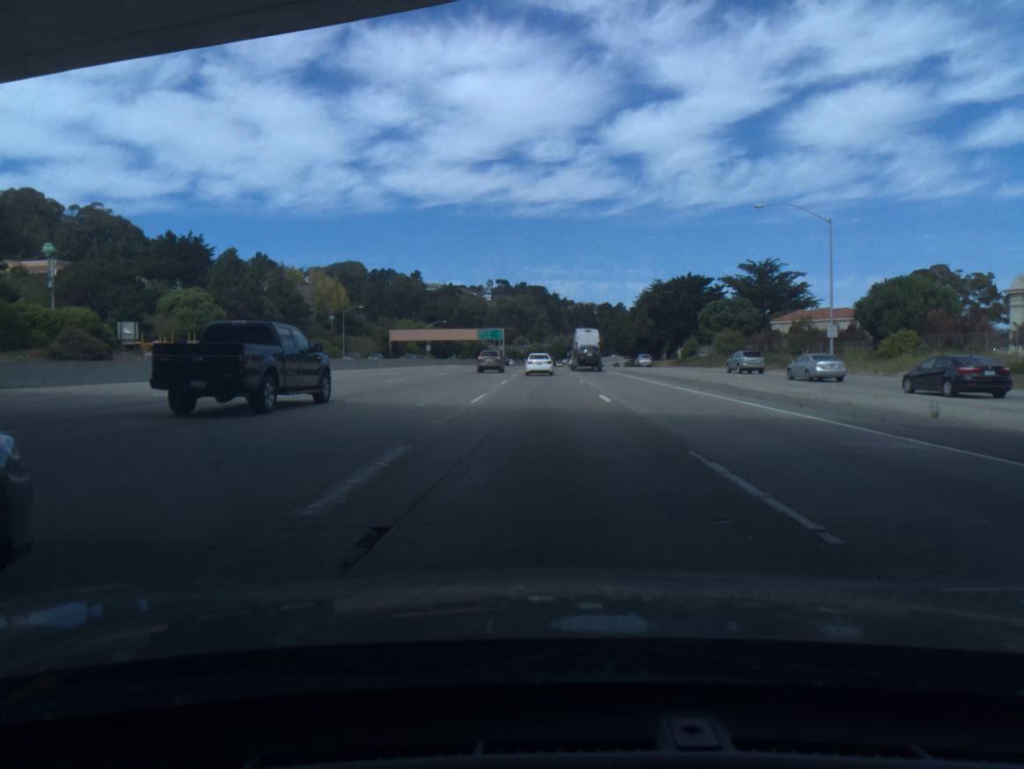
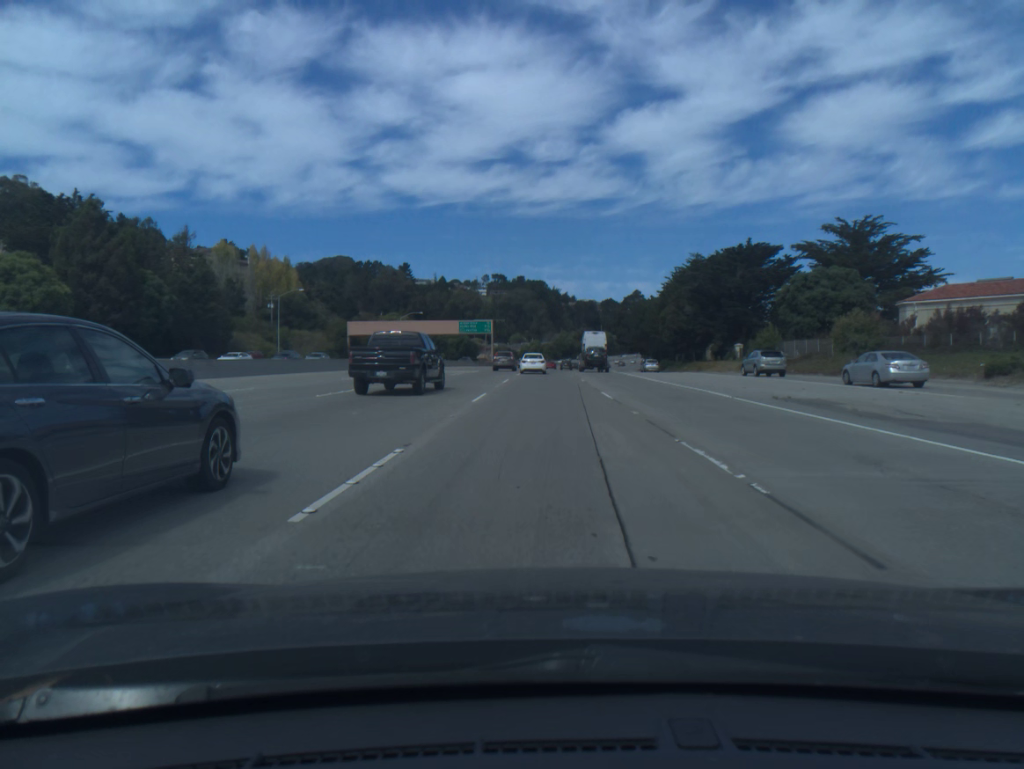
(0.0, +43.3) m; 0°
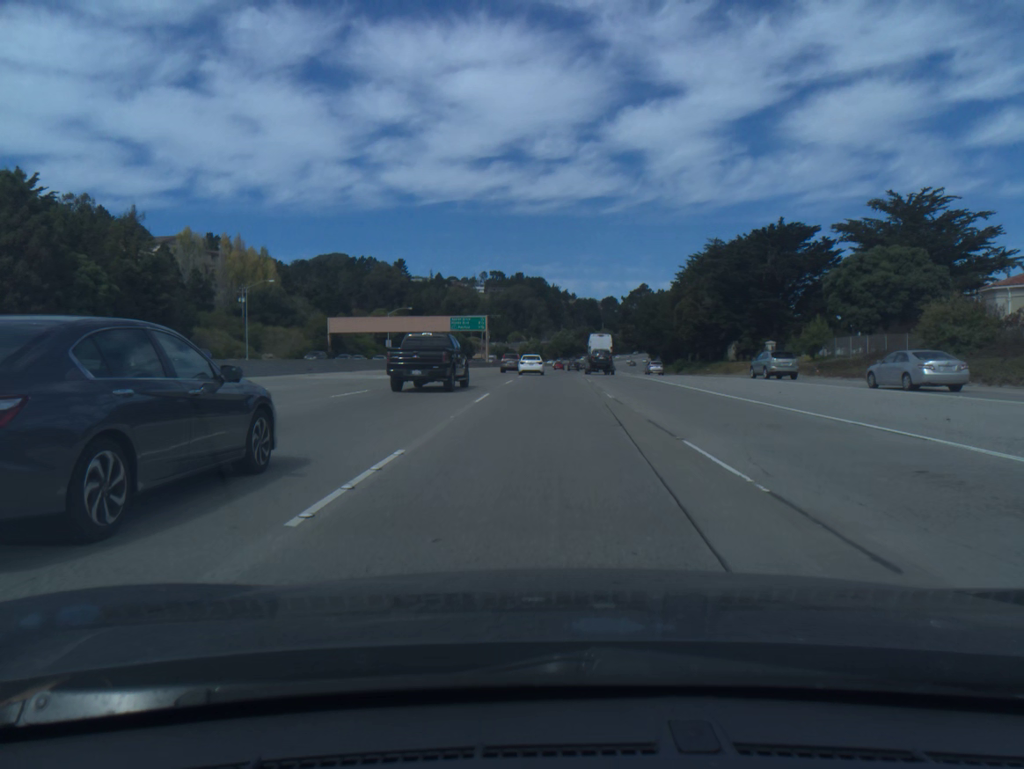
(0.0, +14.6) m; 0°
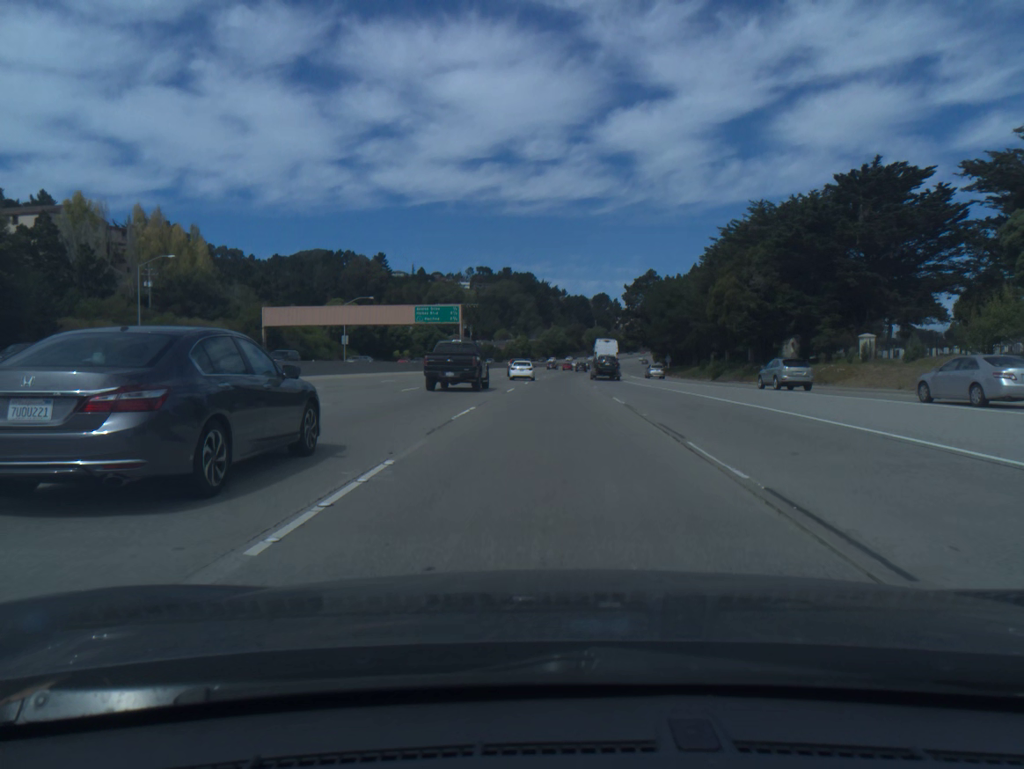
(+0.1, +29.2) m; +1°
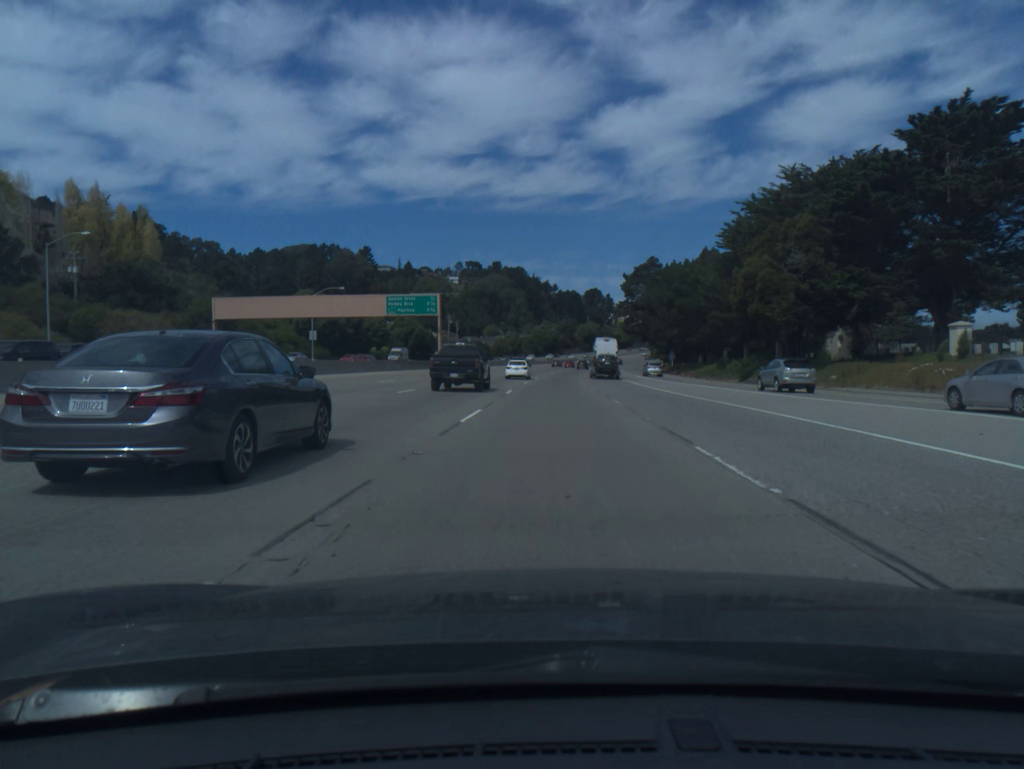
(+0.1, +14.7) m; +1°
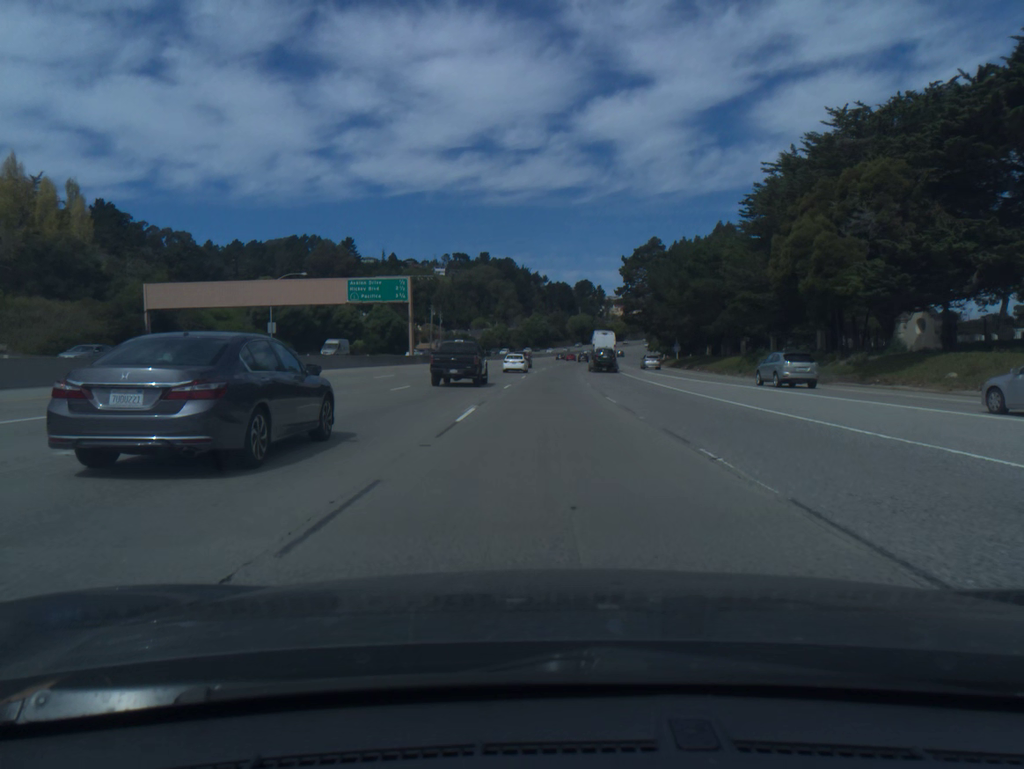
(+0.1, +14.9) m; +1°
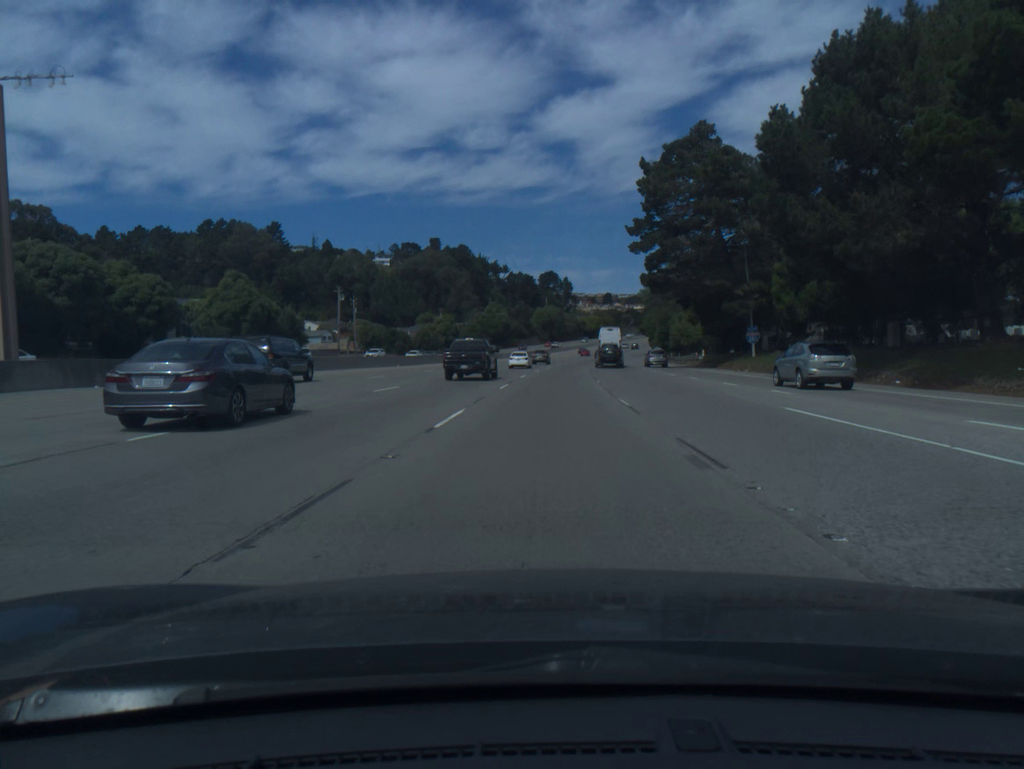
(+1.2, +61.0) m; +2°
